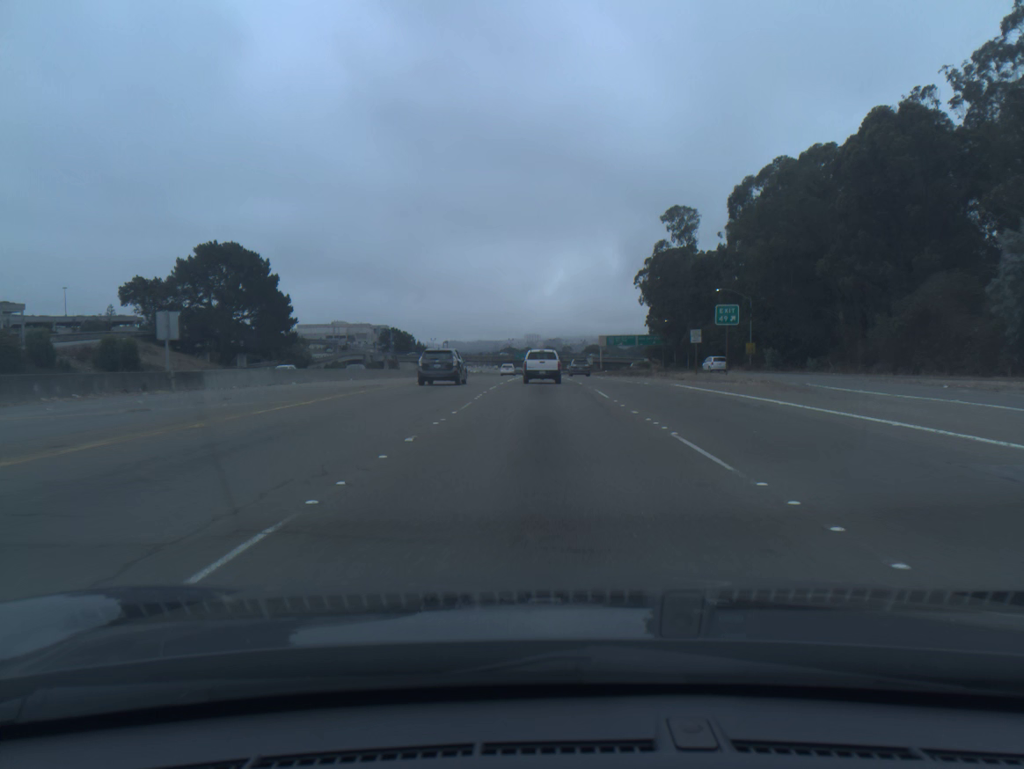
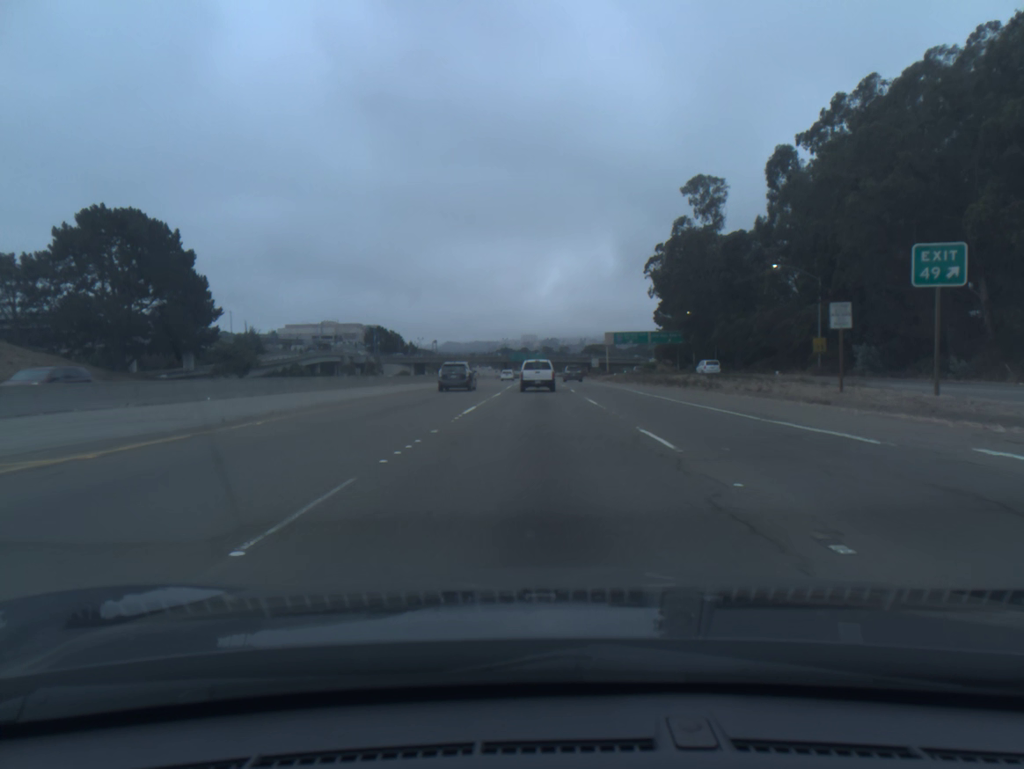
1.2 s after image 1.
(+0.1, +26.2) m; 0°
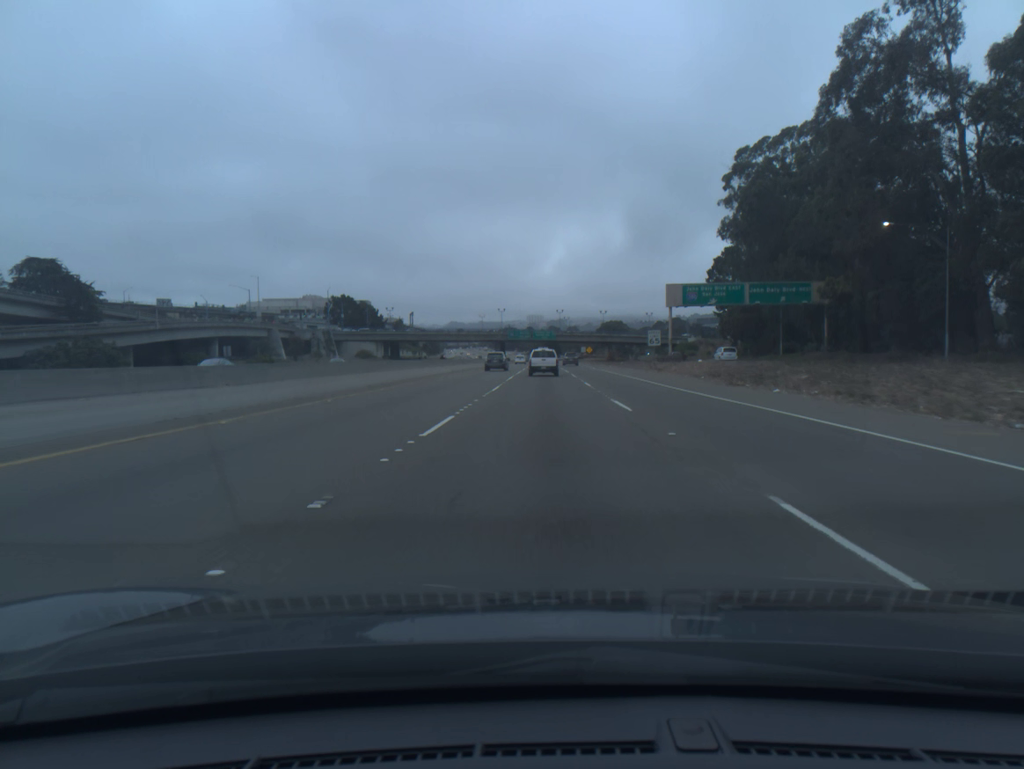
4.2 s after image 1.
(-0.3, +66.8) m; -1°
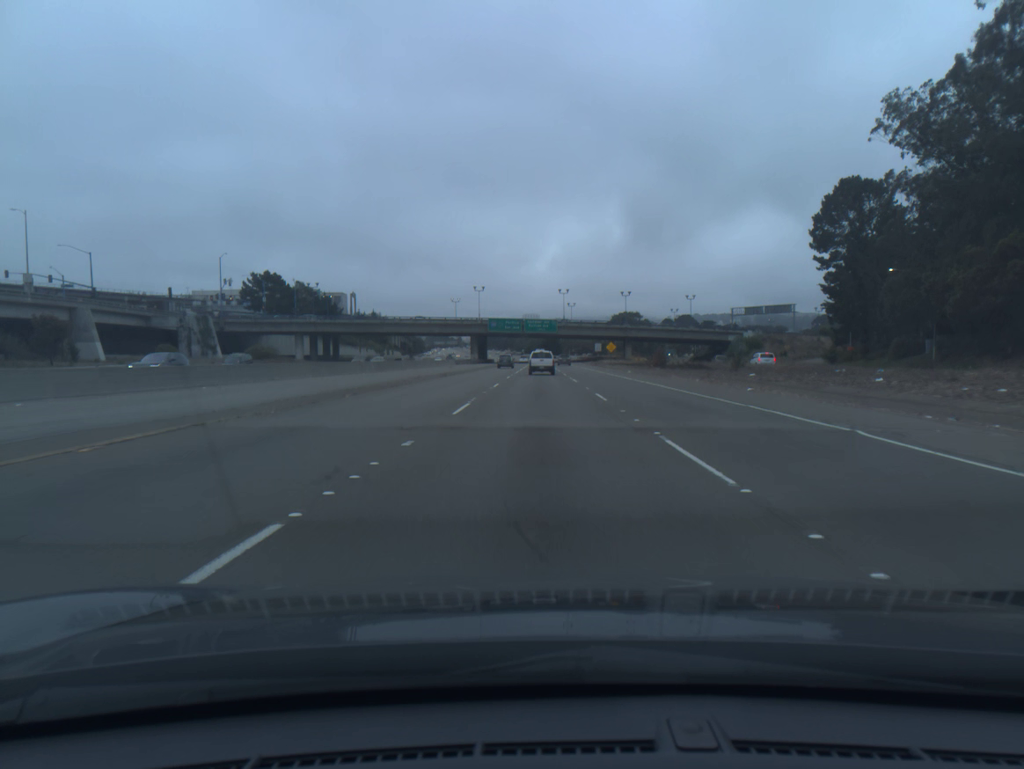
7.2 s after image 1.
(+0.3, +69.2) m; 0°
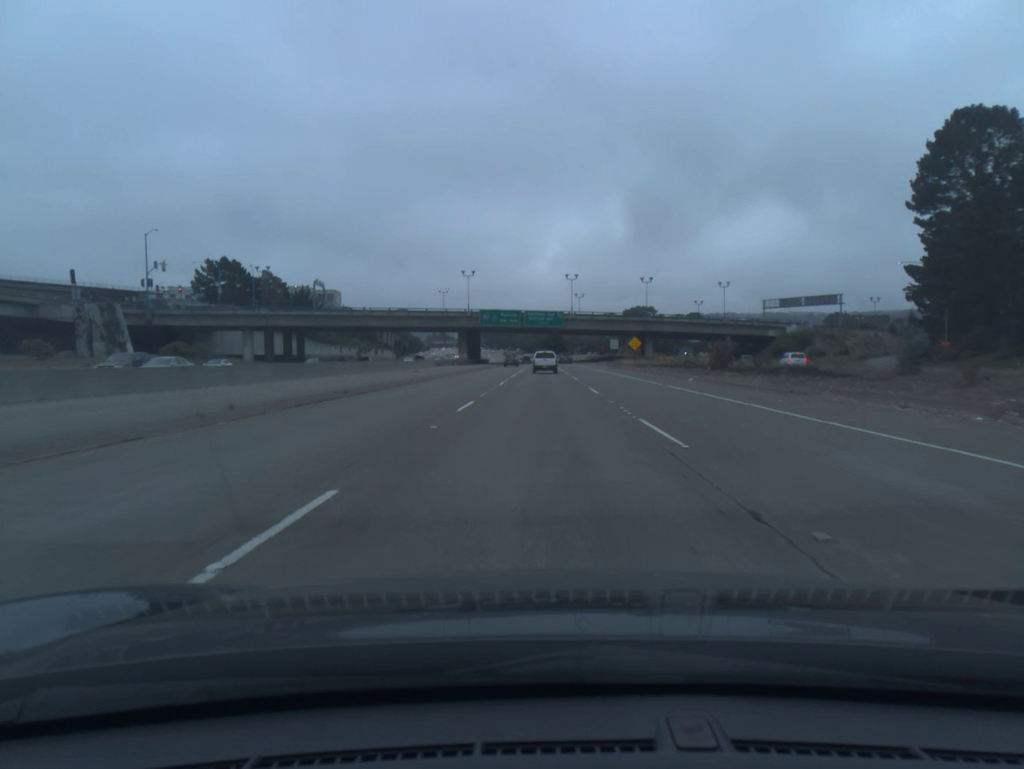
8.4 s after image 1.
(0.0, +28.4) m; 0°
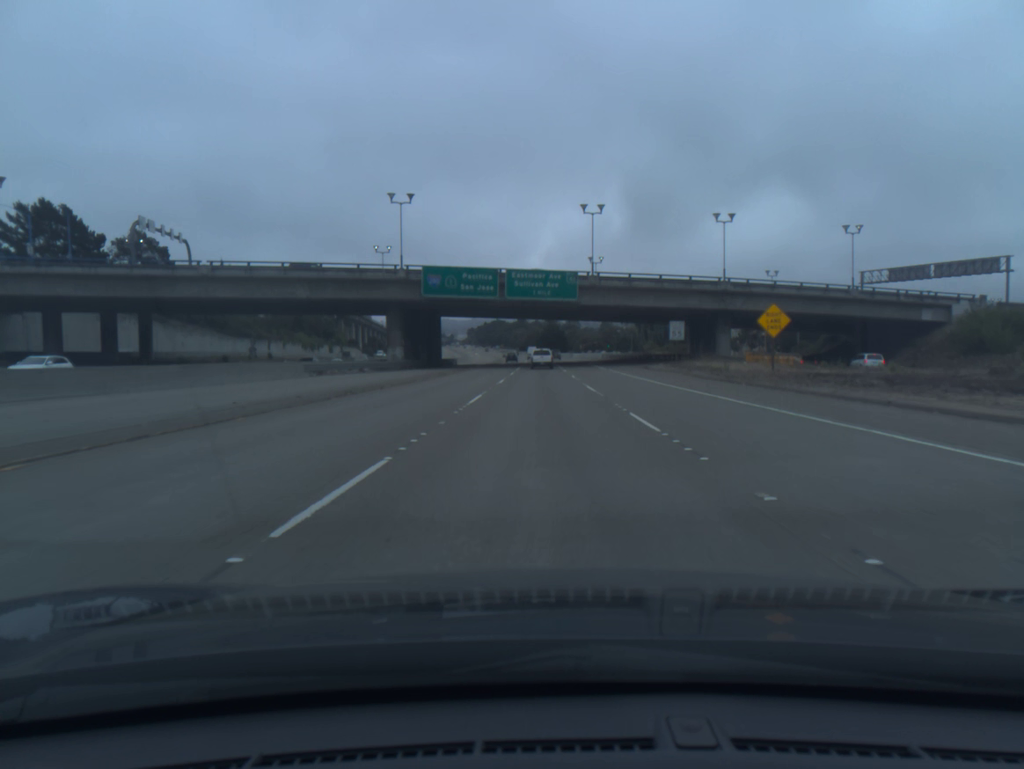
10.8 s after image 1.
(0.0, +58.0) m; 0°
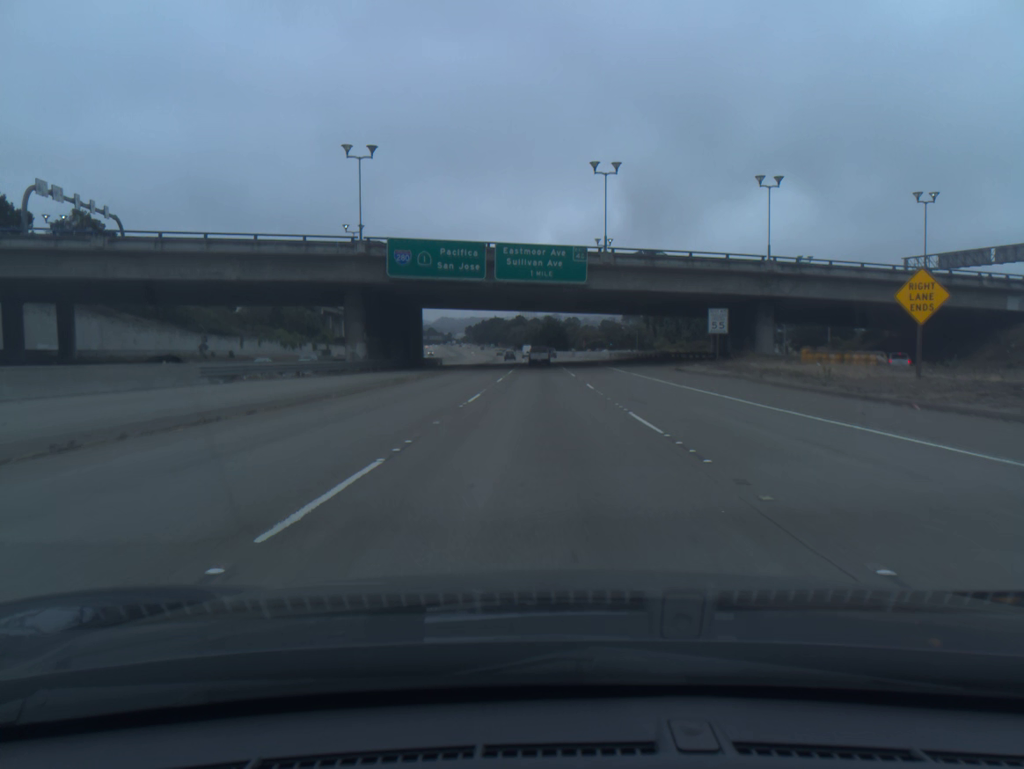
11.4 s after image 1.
(0.0, +14.7) m; 0°
